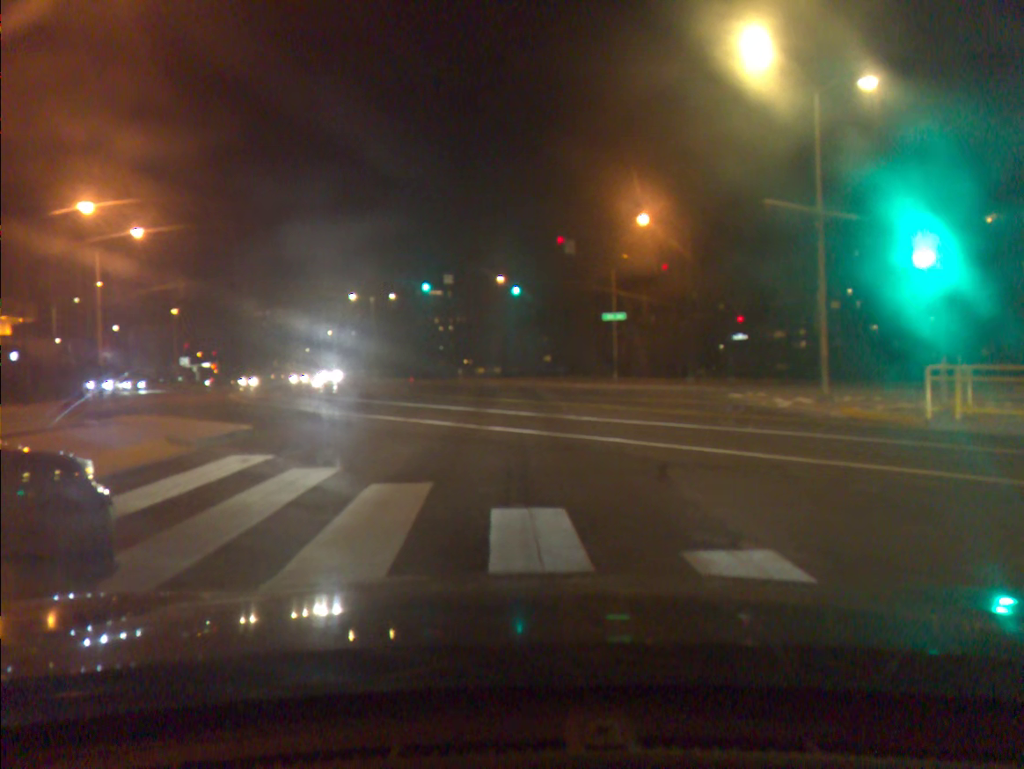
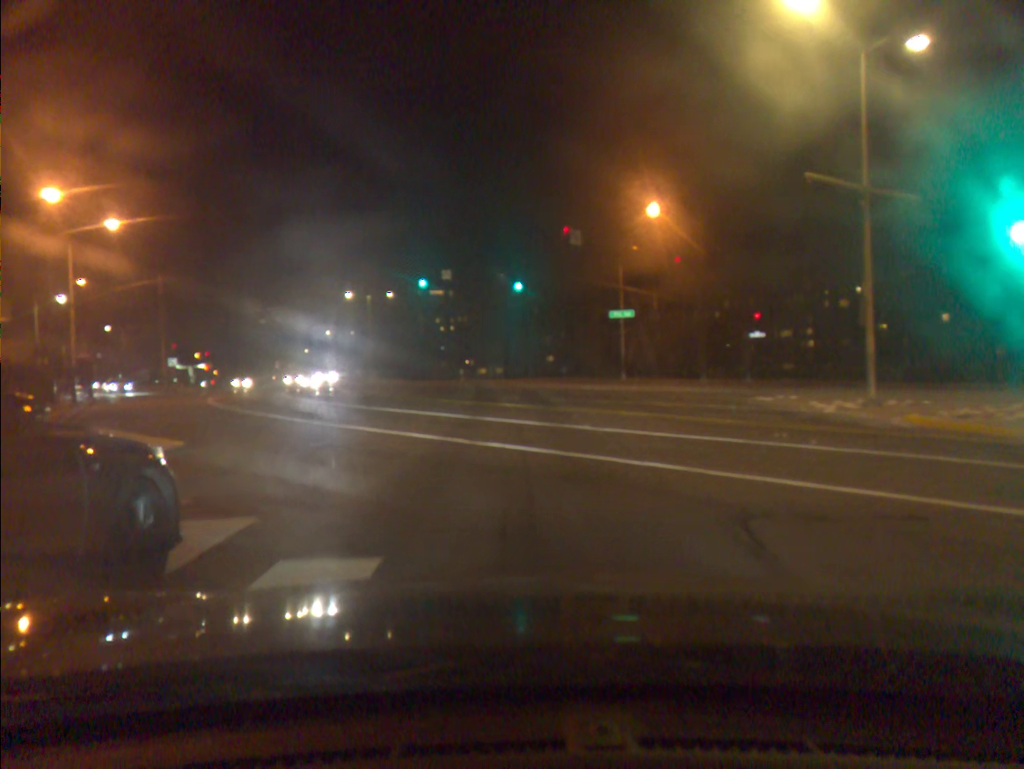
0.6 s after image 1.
(0.0, +3.1) m; 0°
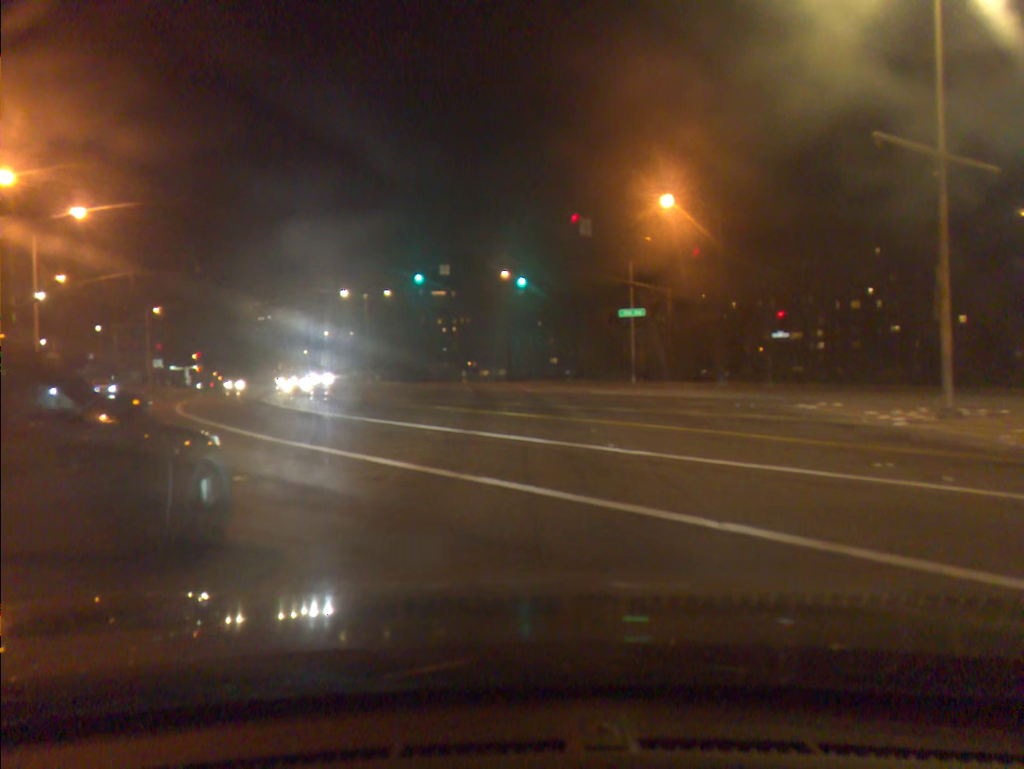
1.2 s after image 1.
(0.0, +3.6) m; 0°
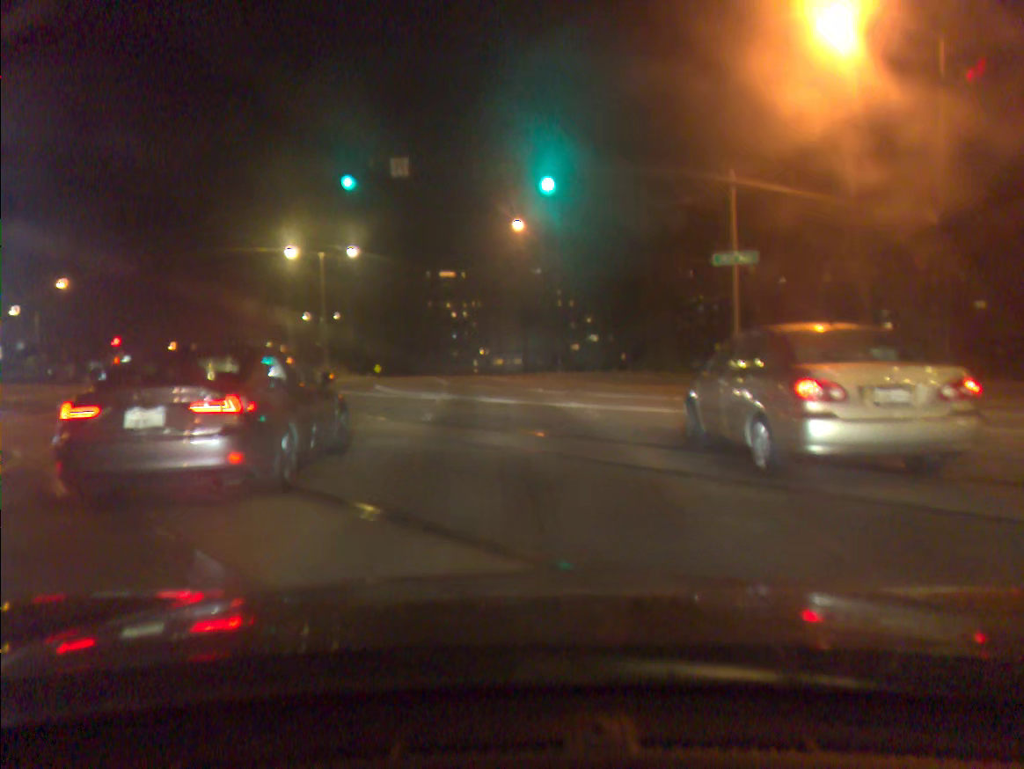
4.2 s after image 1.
(-0.2, +23.3) m; 0°
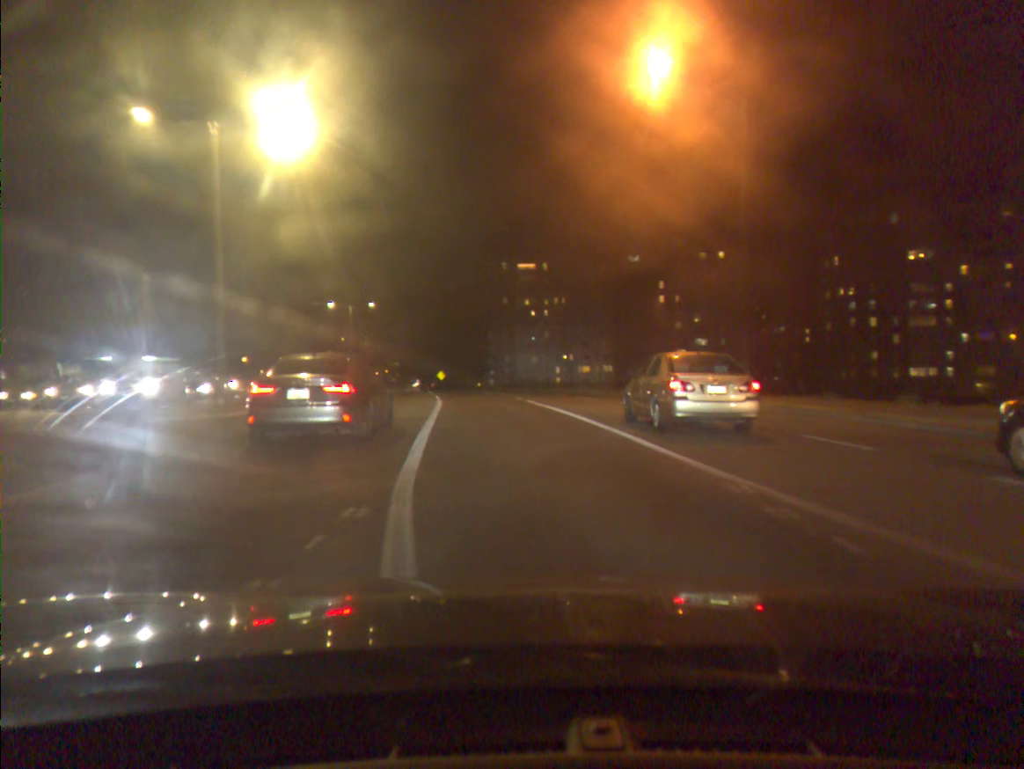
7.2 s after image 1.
(-2.2, +32.2) m; -7°
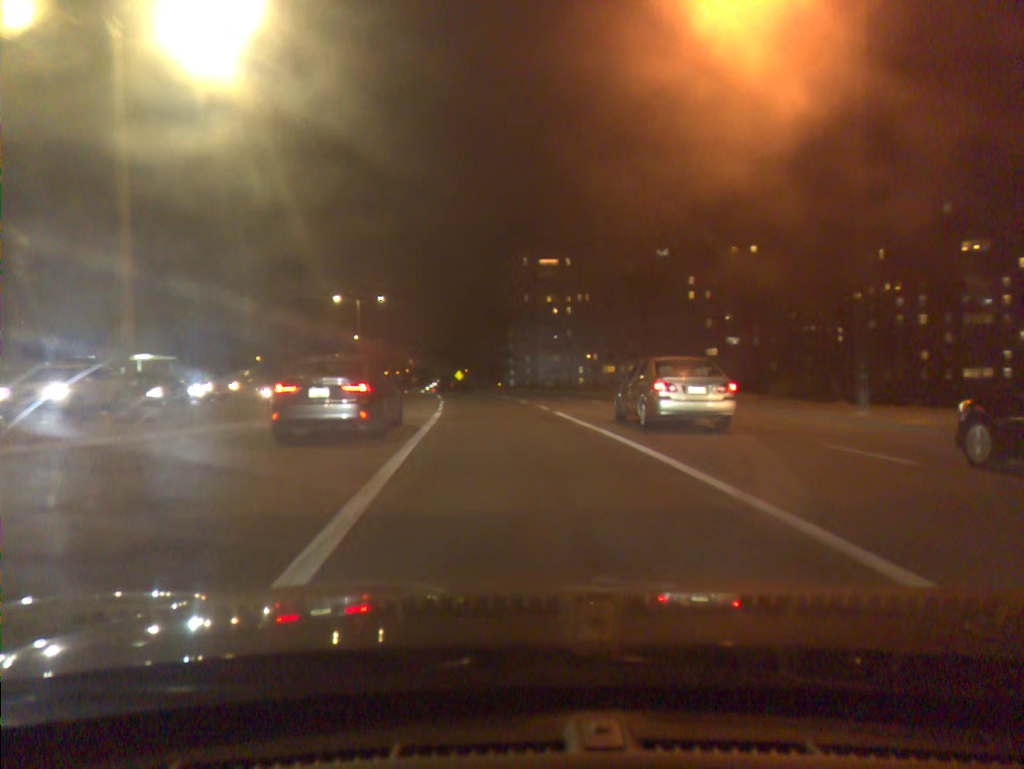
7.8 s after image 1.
(-0.1, +7.5) m; -1°
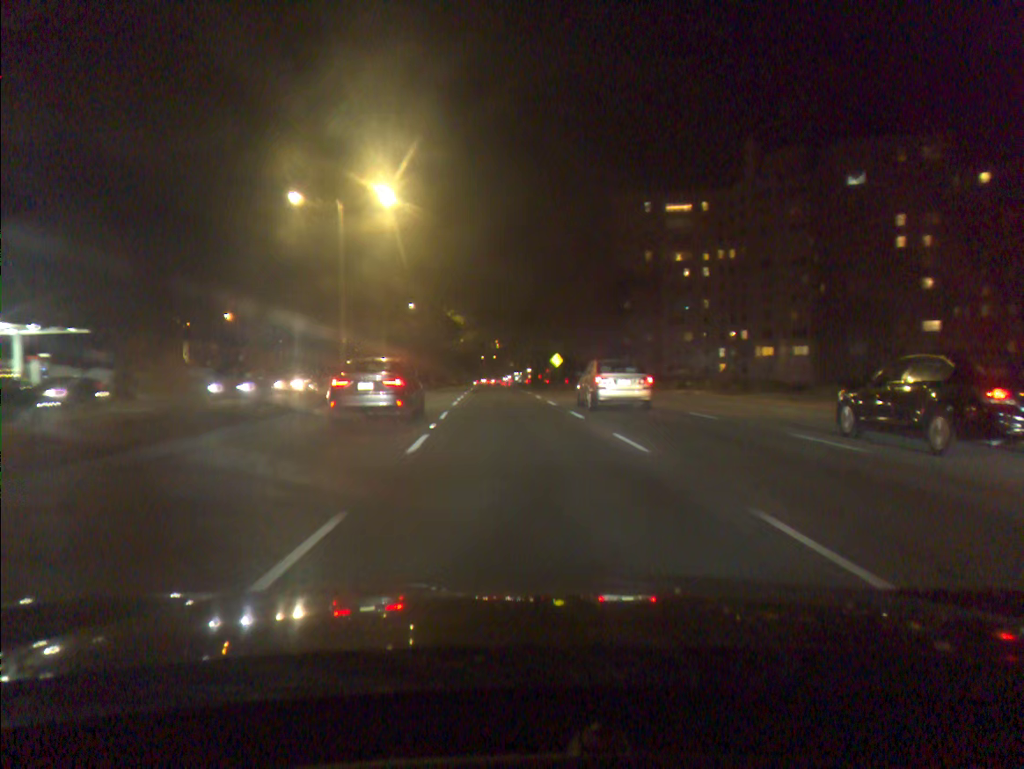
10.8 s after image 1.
(-2.9, +42.6) m; -7°
